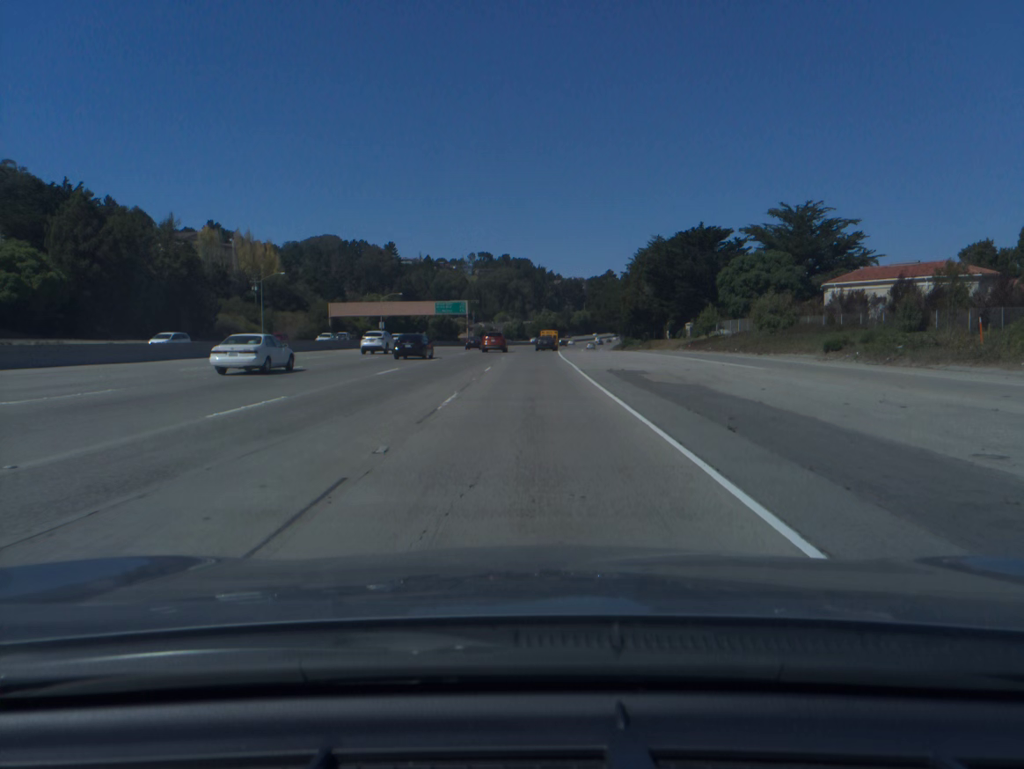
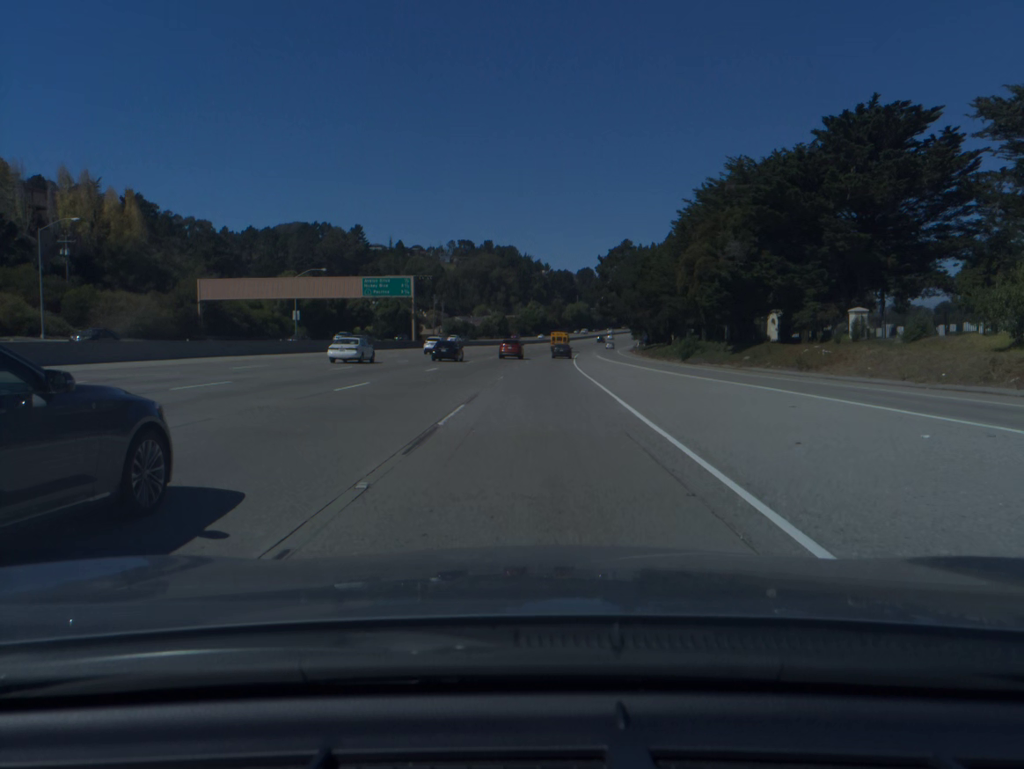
(+0.3, +60.7) m; +1°
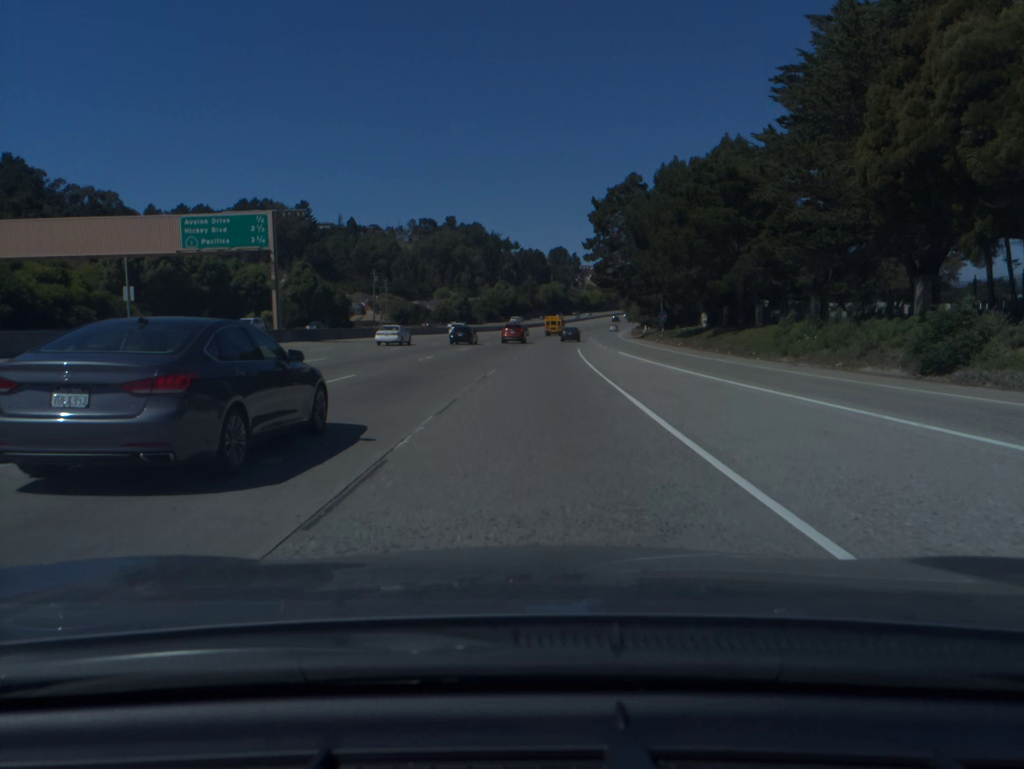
(+0.8, +47.3) m; +2°
